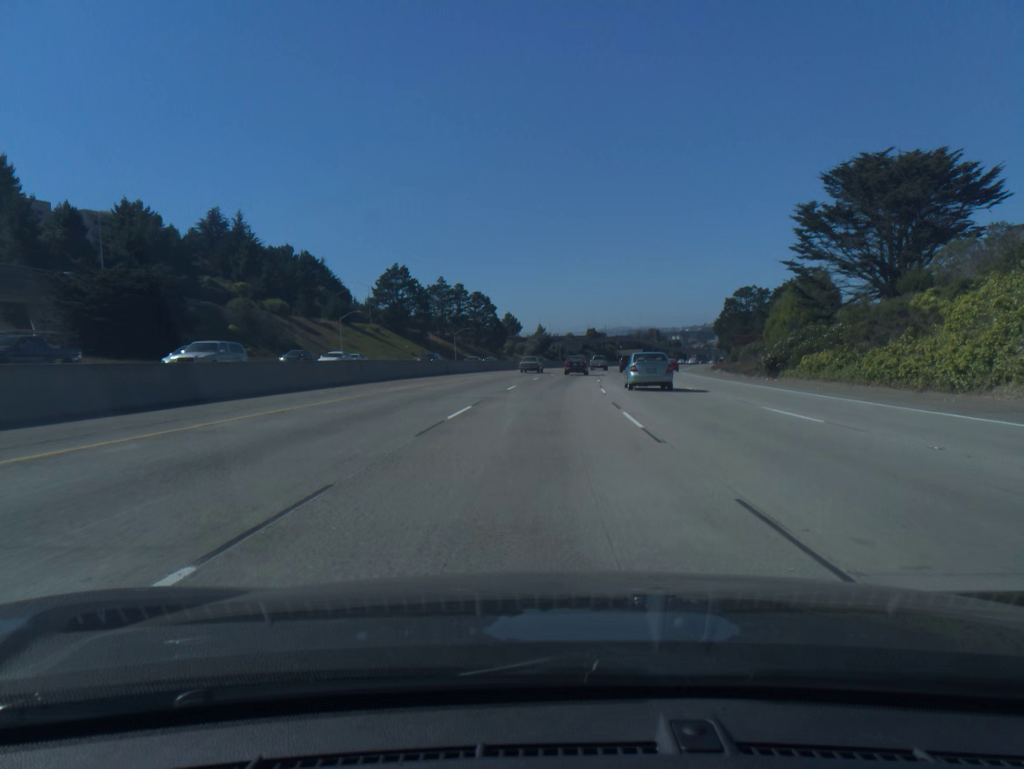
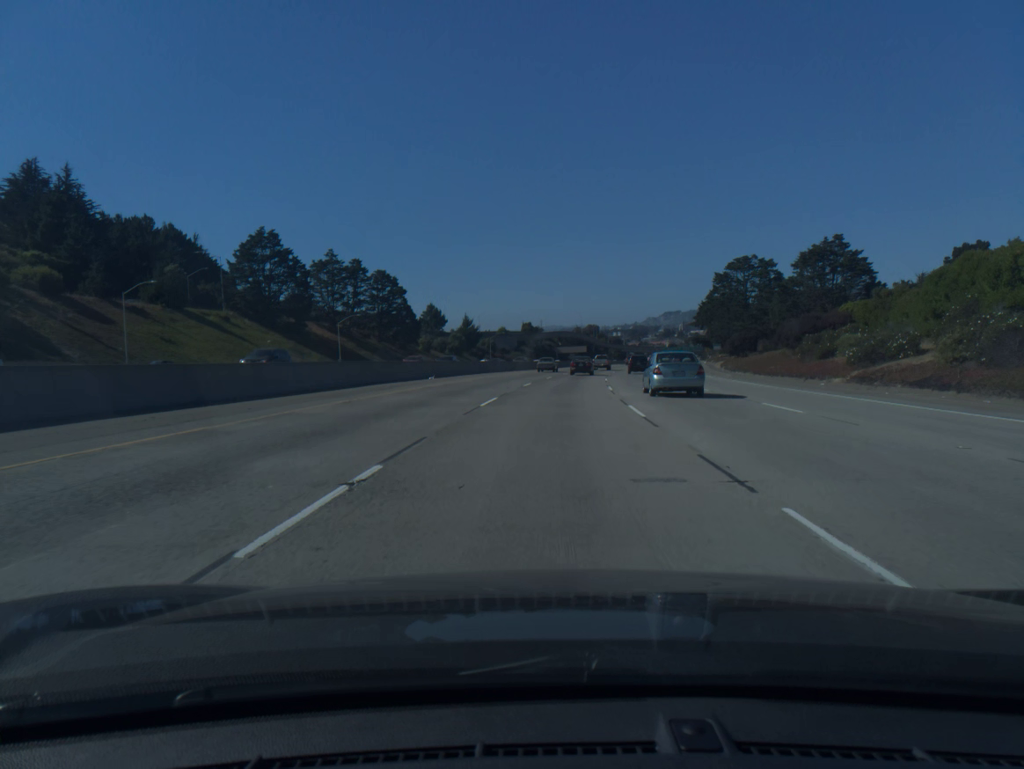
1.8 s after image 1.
(+2.1, +54.0) m; +5°
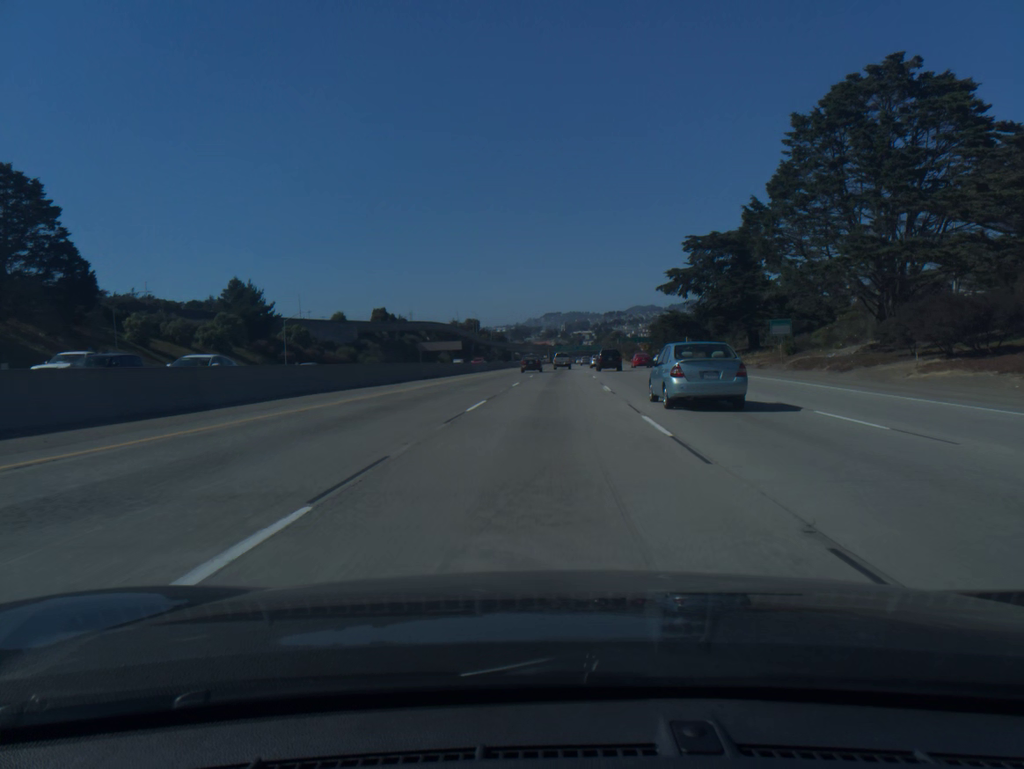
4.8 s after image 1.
(+7.1, +89.8) m; +9°
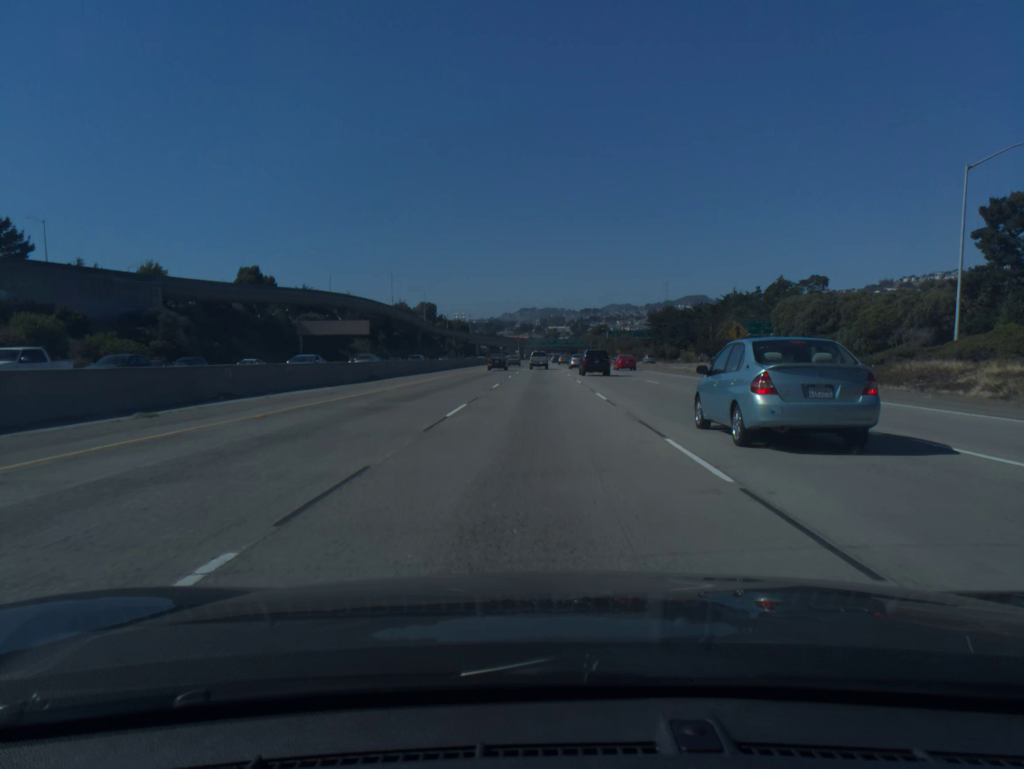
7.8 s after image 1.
(+2.6, +89.5) m; +2°
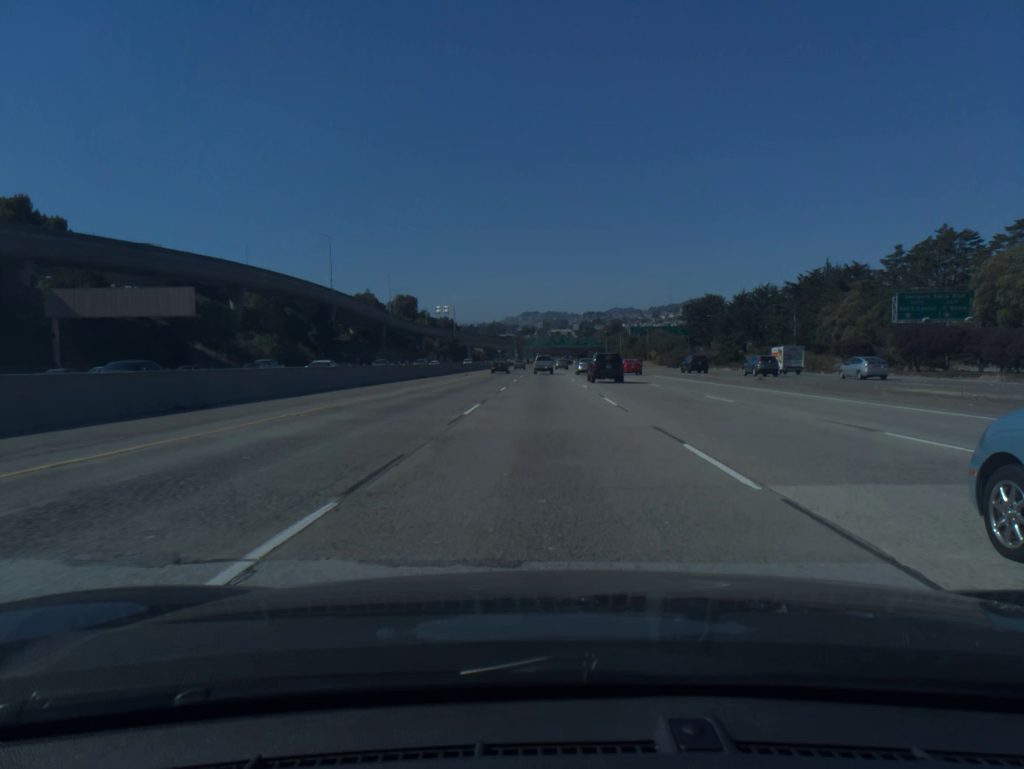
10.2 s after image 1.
(-0.2, +71.5) m; 0°
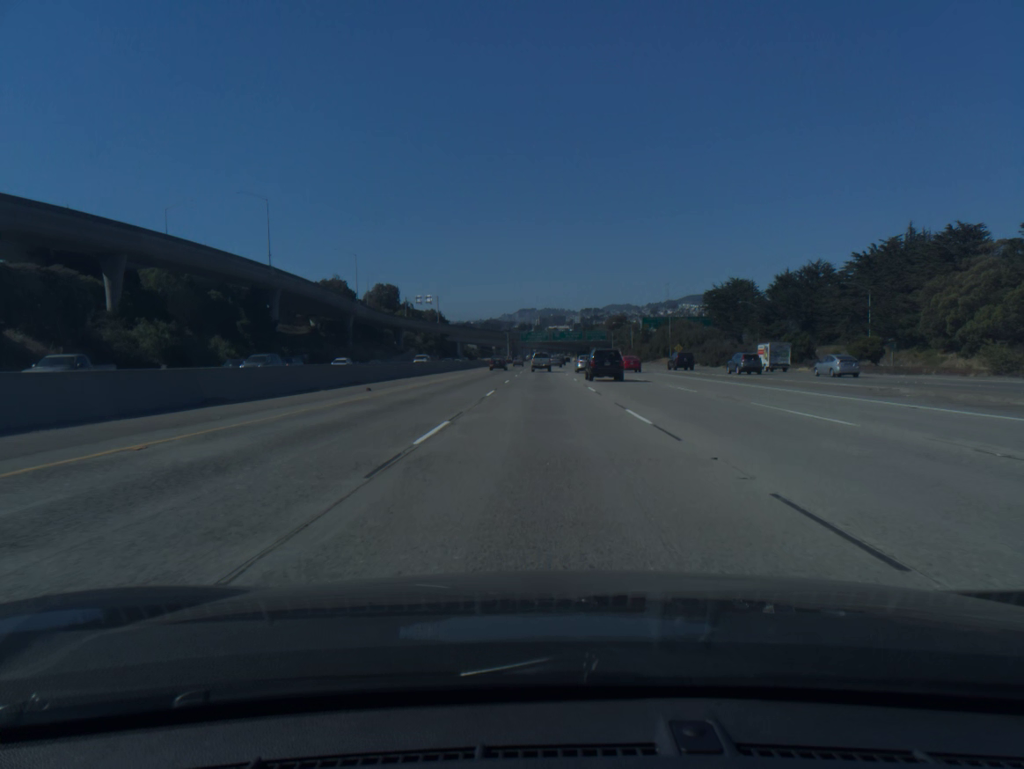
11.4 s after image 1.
(+0.1, +35.7) m; 0°
